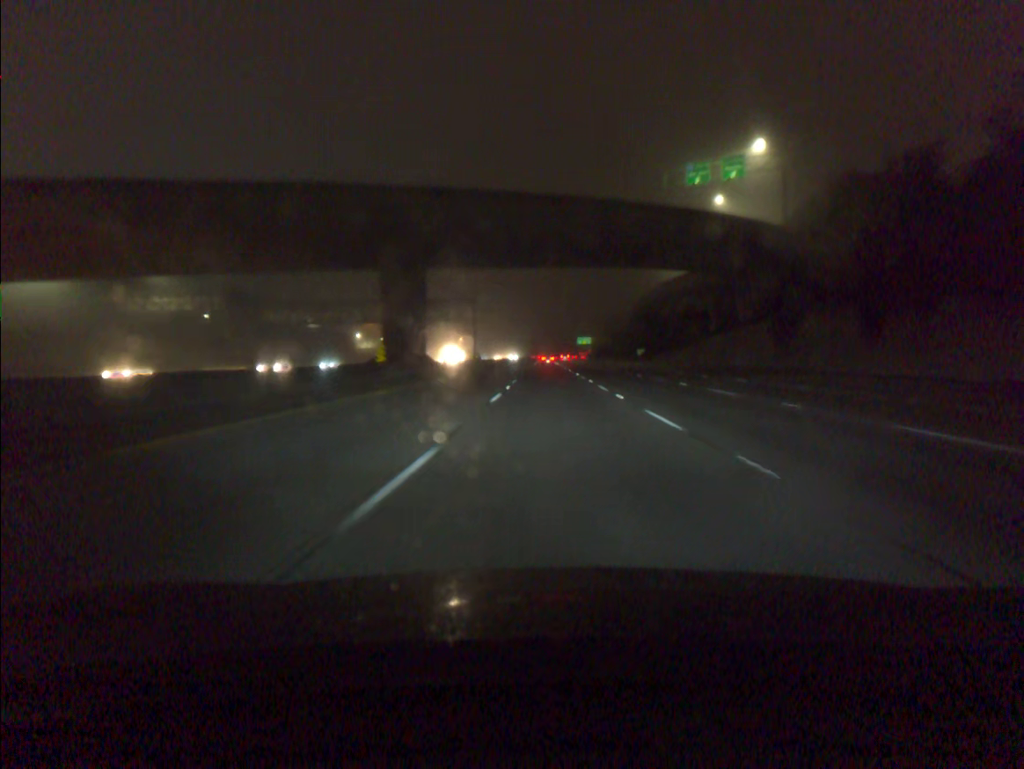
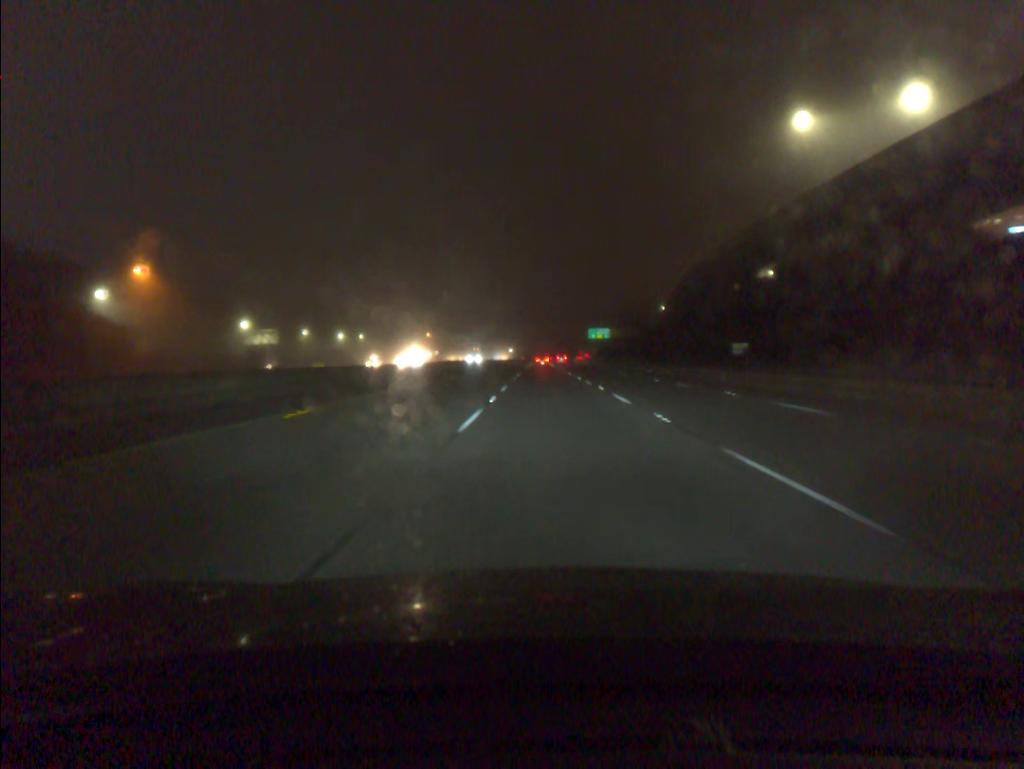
(+0.3, +95.3) m; 0°
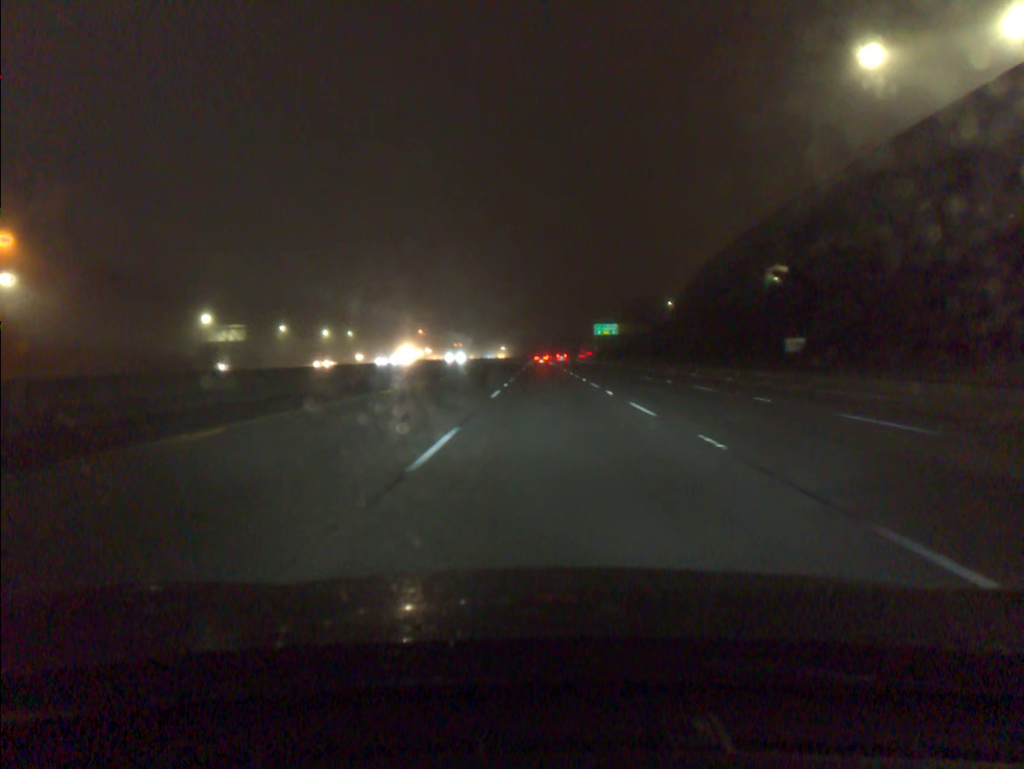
(0.0, +19.1) m; 0°
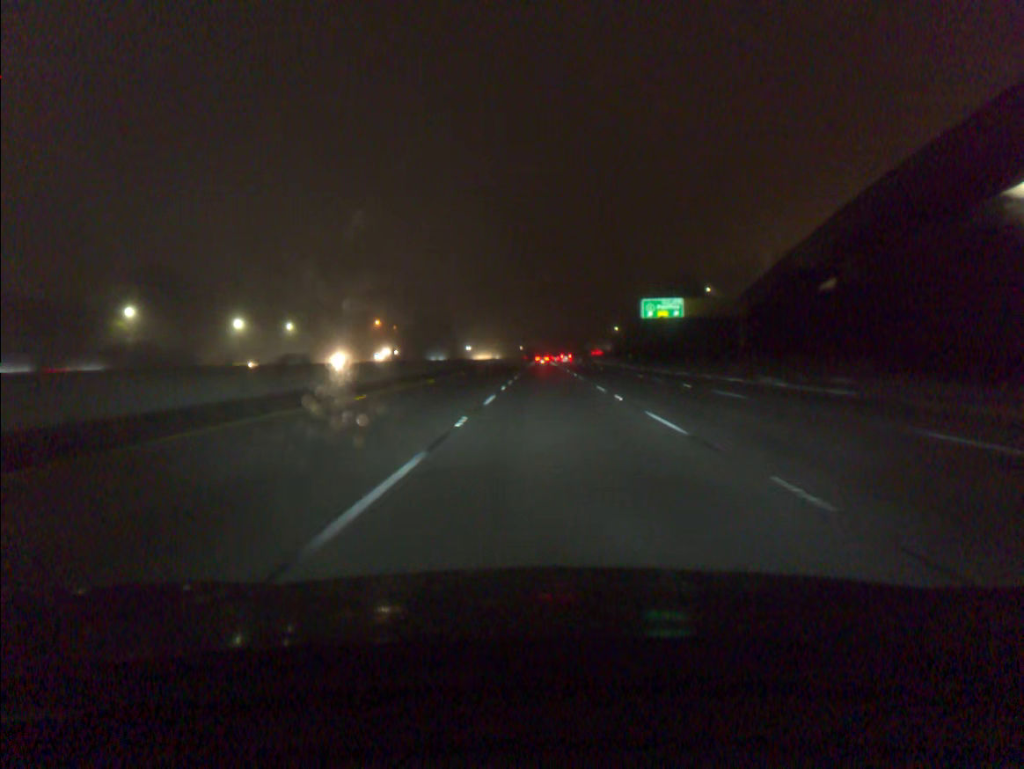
(-0.1, +76.5) m; 0°
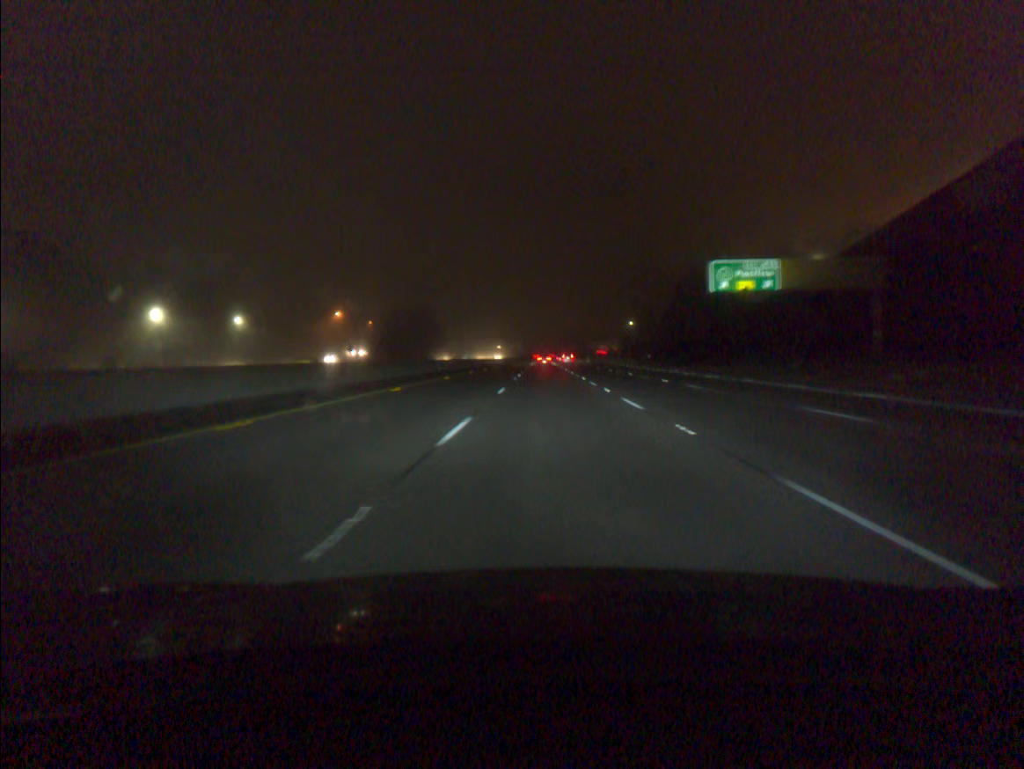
(0.0, +38.2) m; 0°
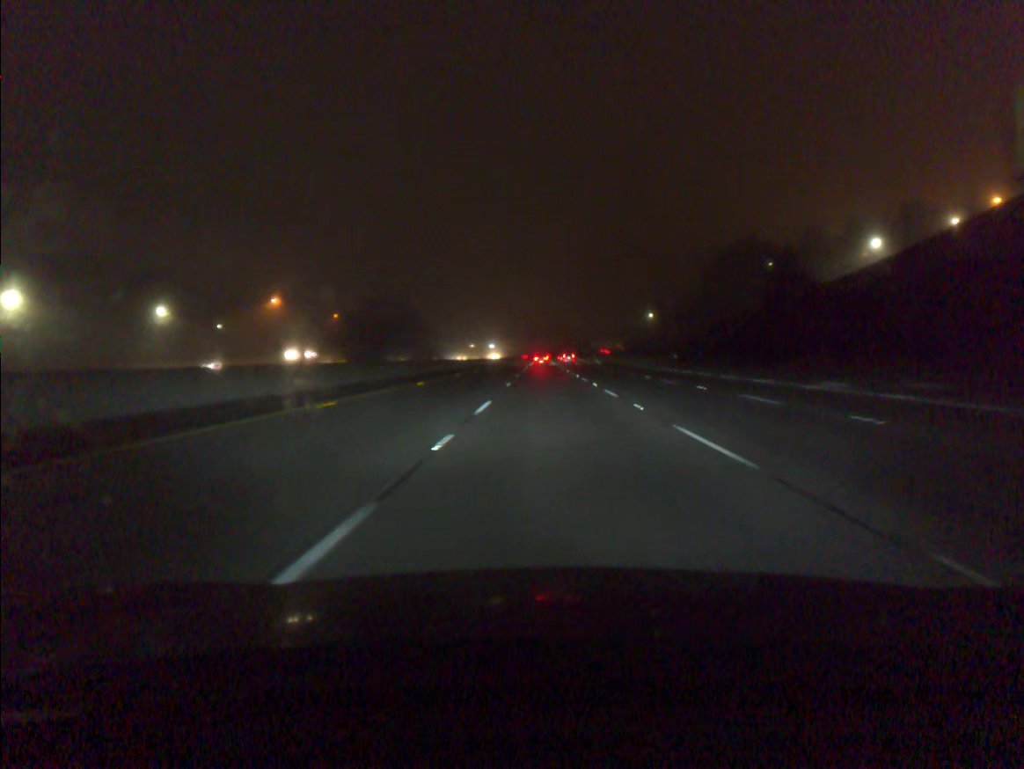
(0.0, +38.2) m; 0°
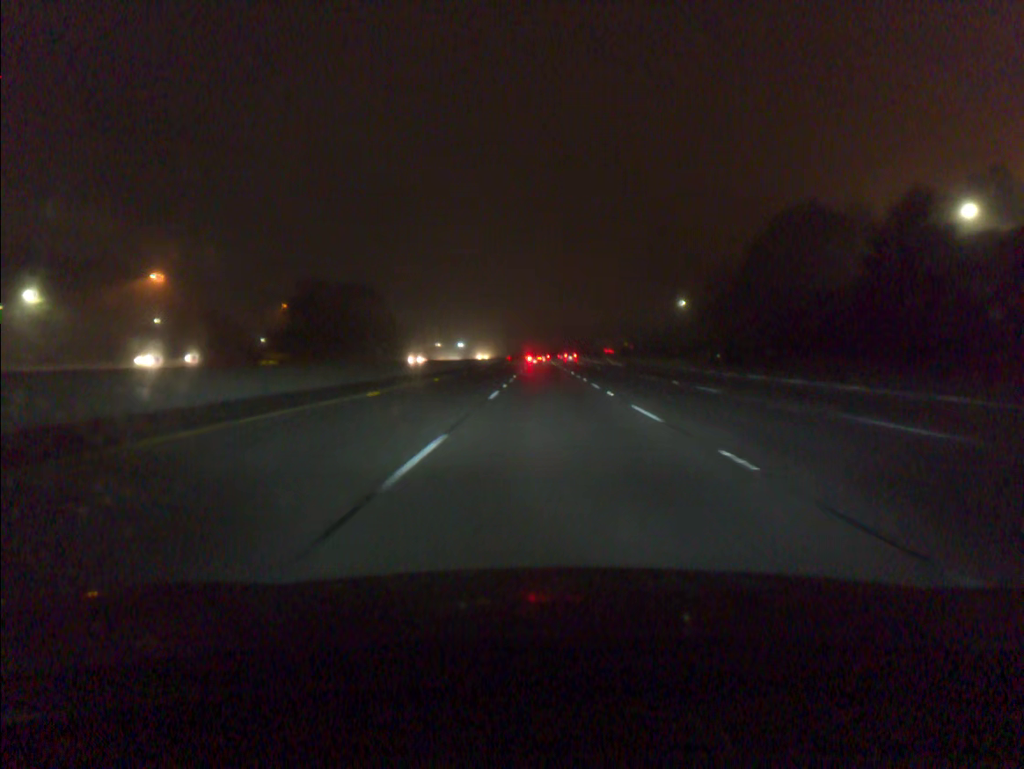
(0.0, +38.2) m; 0°
